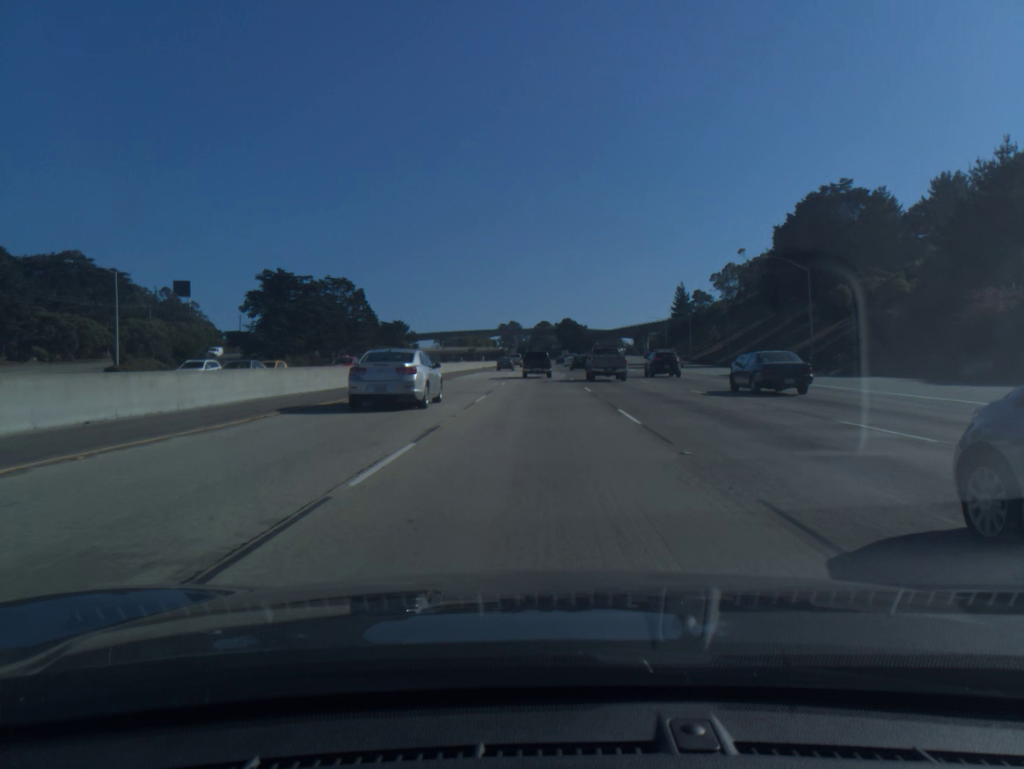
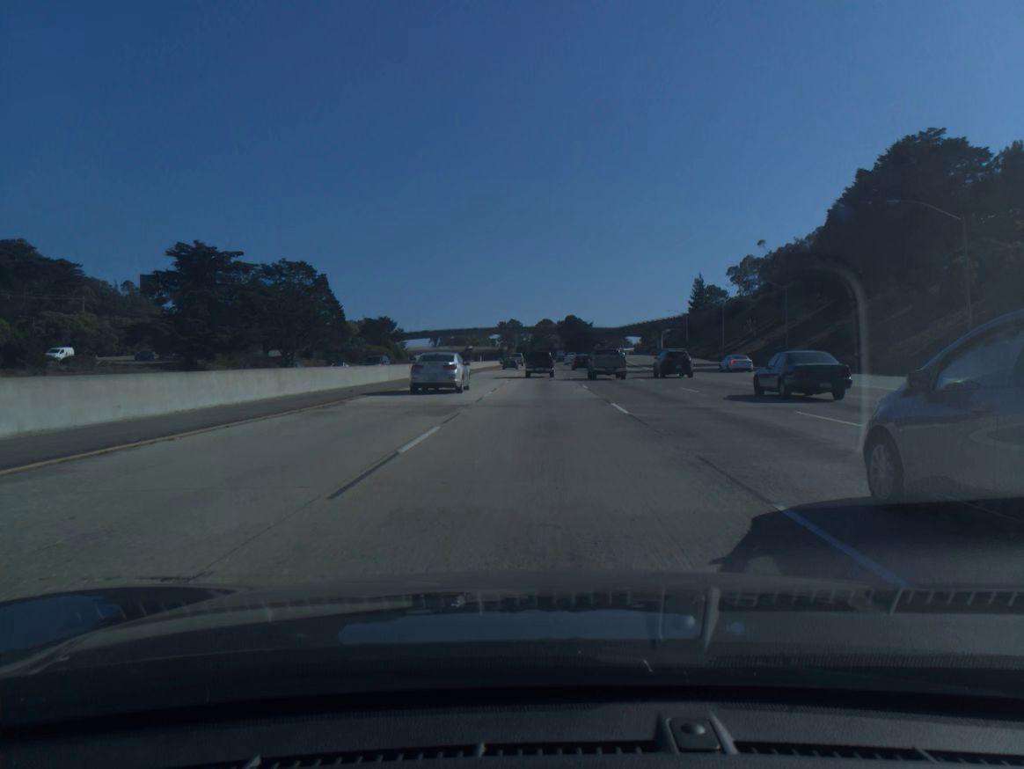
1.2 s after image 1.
(0.0, +26.7) m; 0°
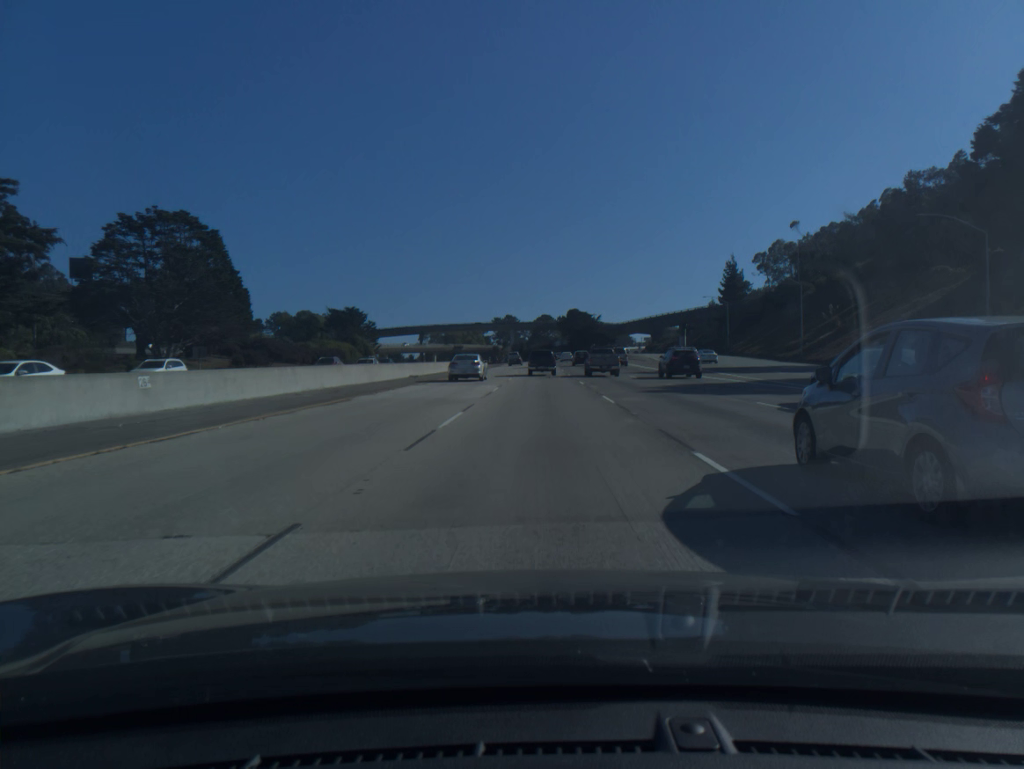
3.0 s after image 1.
(0.0, +40.3) m; 0°
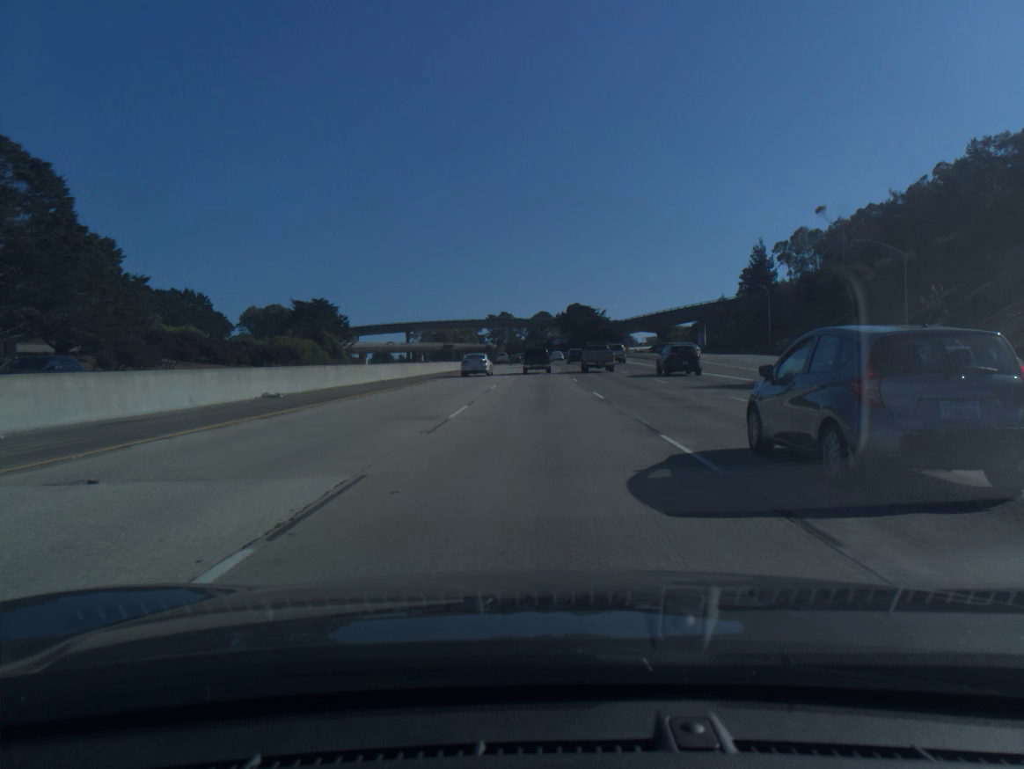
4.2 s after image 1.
(+0.1, +27.1) m; 0°
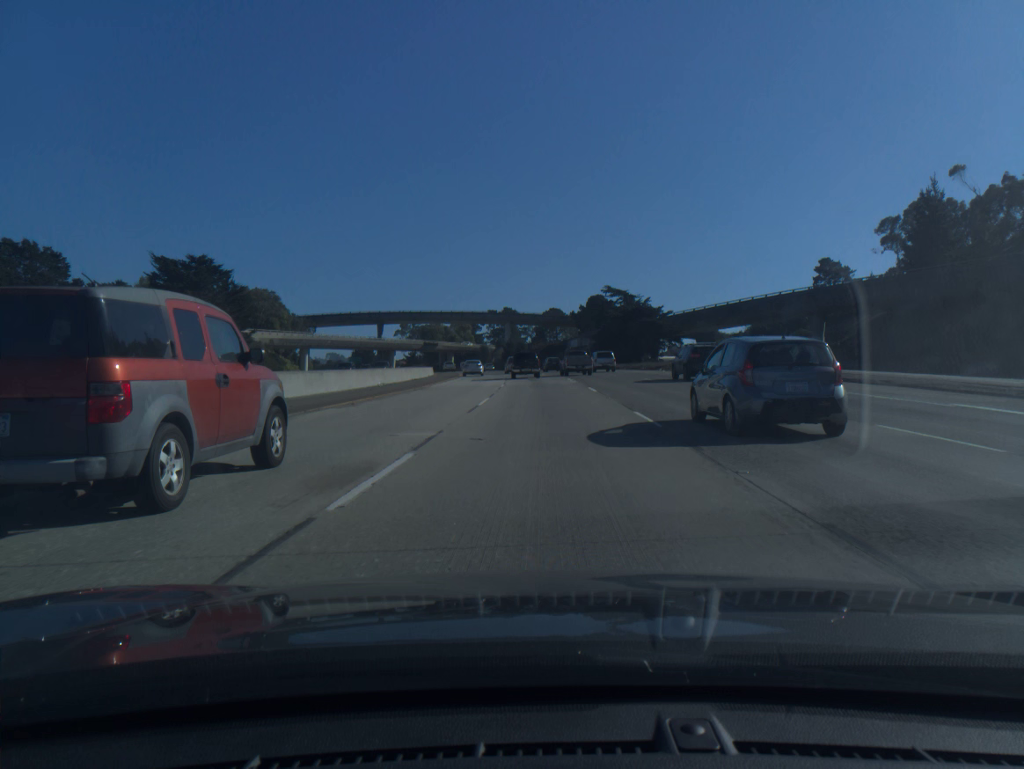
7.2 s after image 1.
(-0.4, +67.8) m; -1°
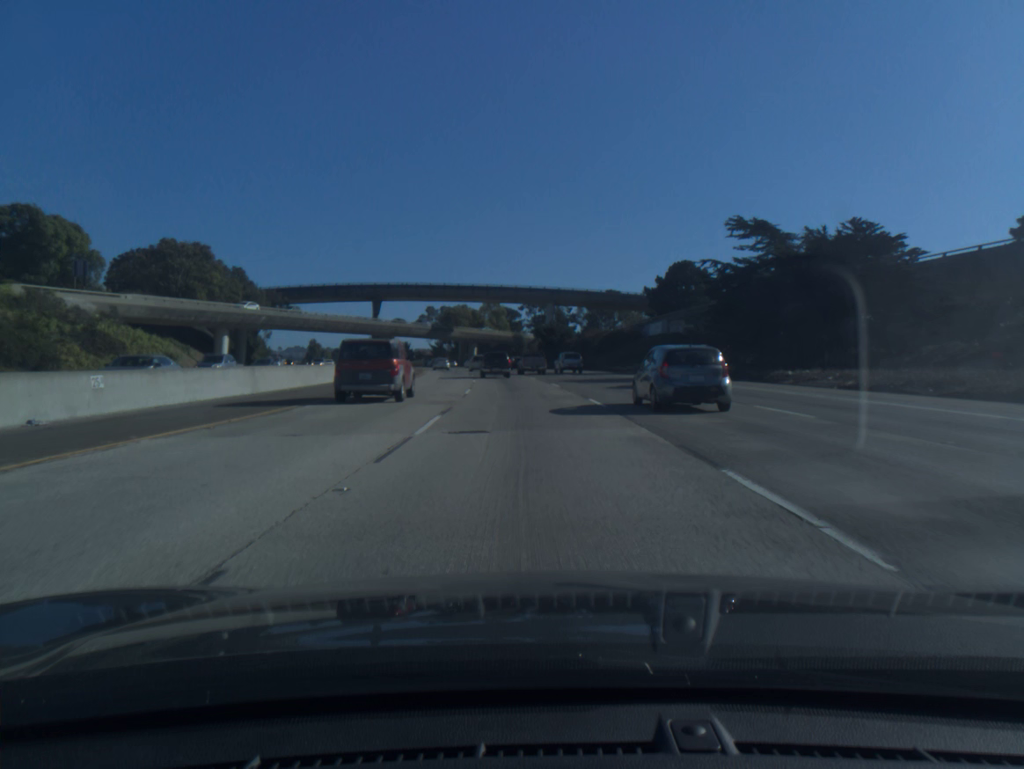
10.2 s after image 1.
(-1.1, +67.2) m; -3°
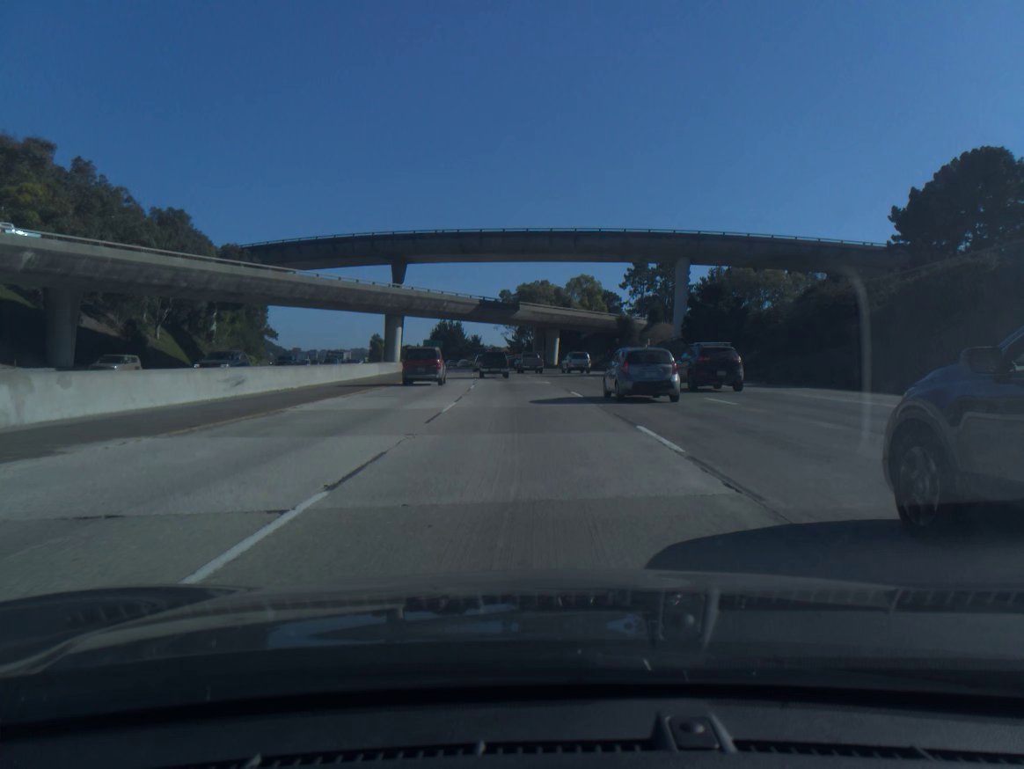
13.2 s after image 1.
(-4.0, +67.2) m; -7°
